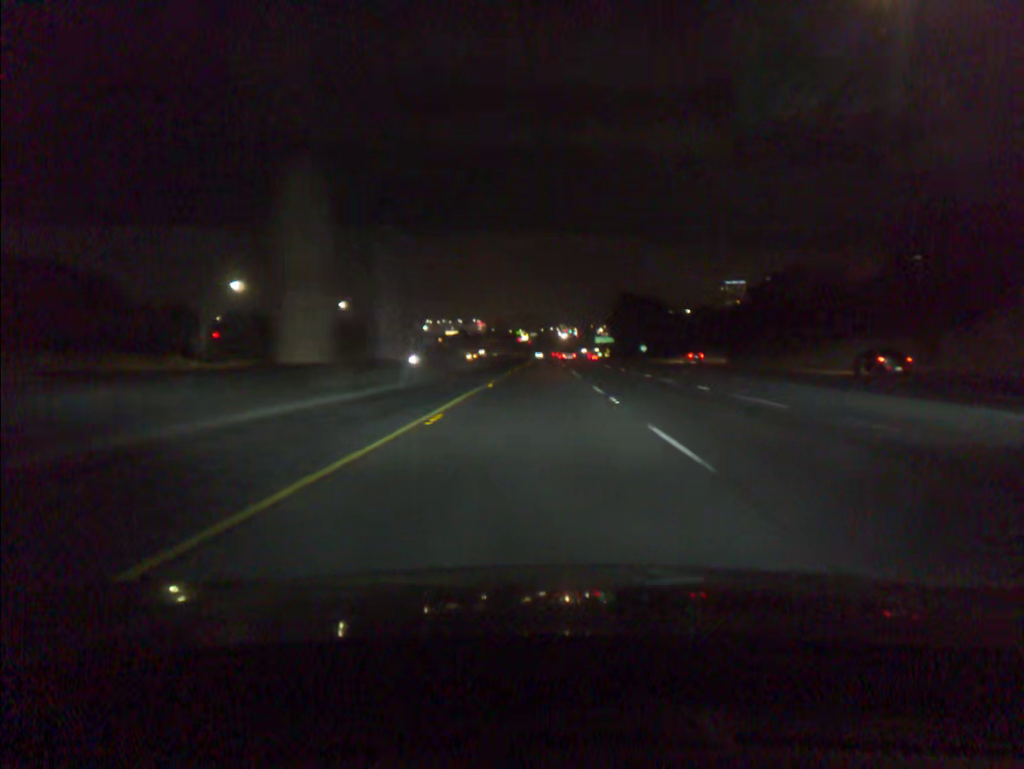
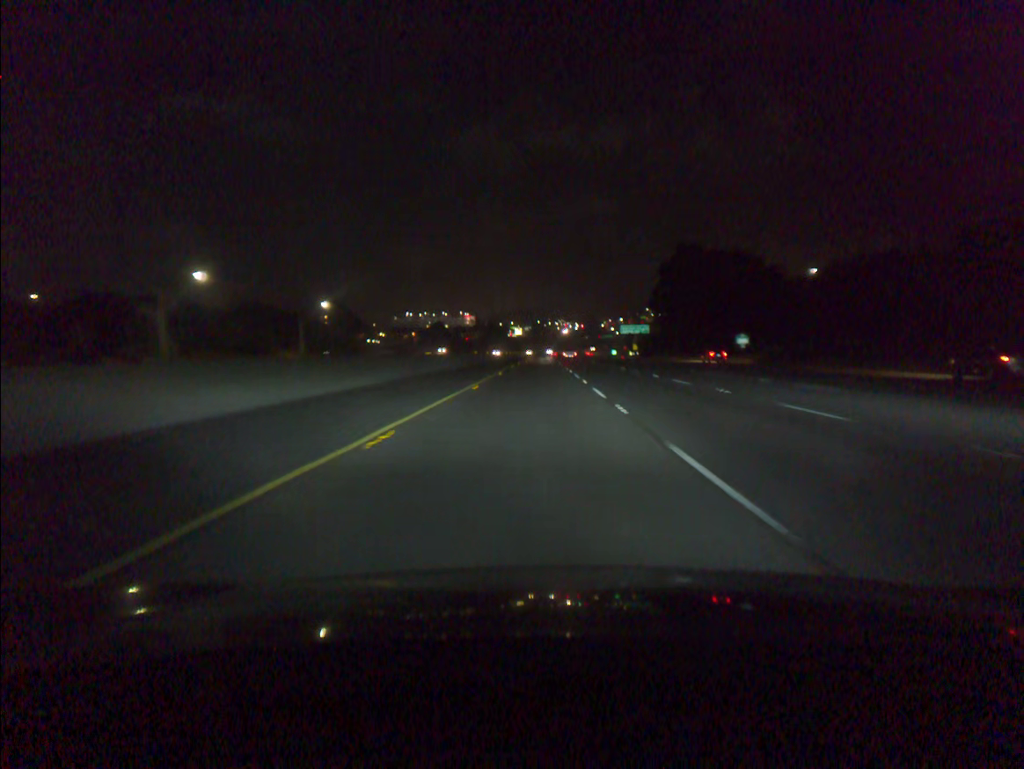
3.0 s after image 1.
(+0.3, +105.6) m; 0°
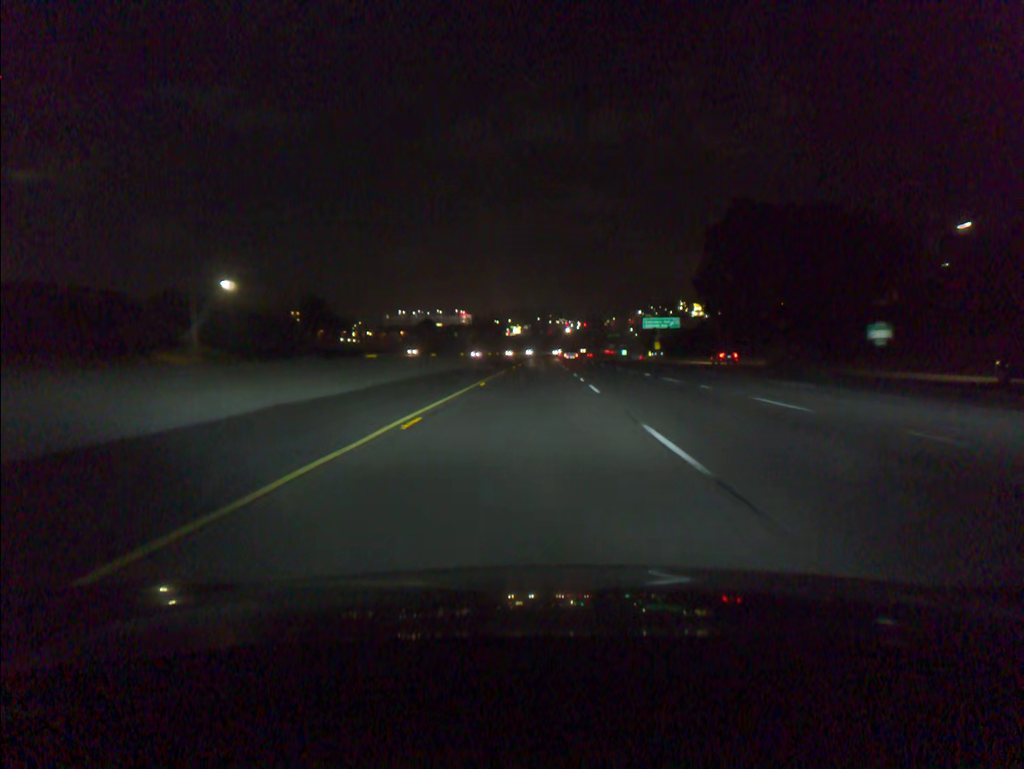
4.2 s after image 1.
(0.0, +41.5) m; 0°
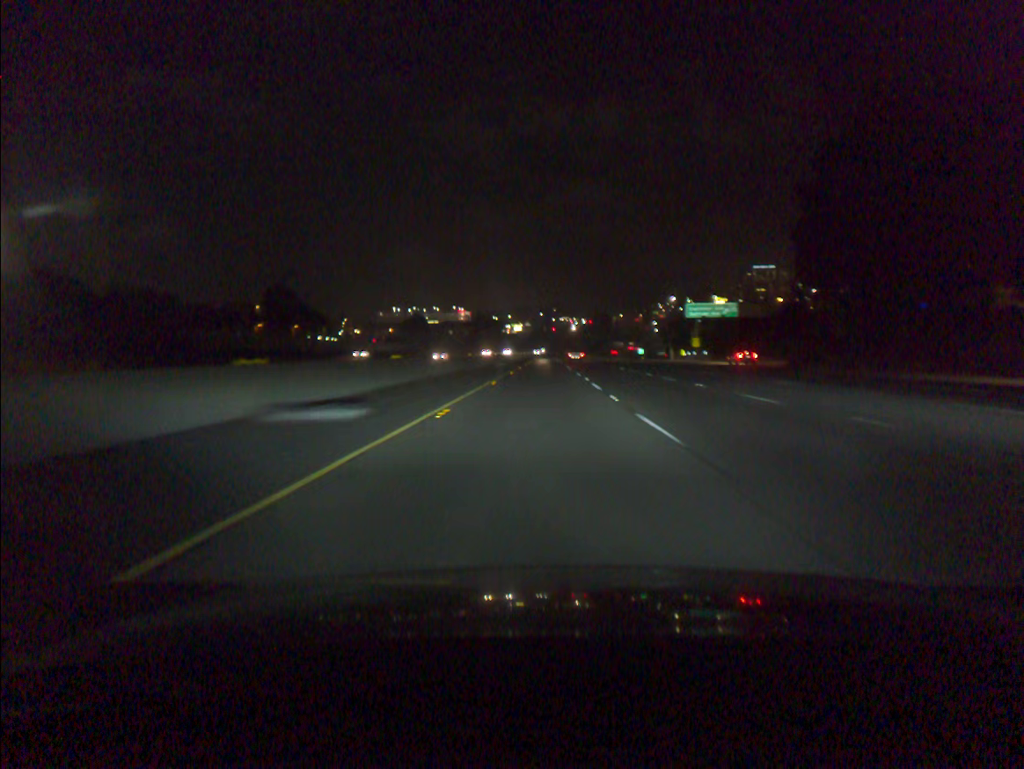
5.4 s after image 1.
(-0.1, +41.6) m; 0°
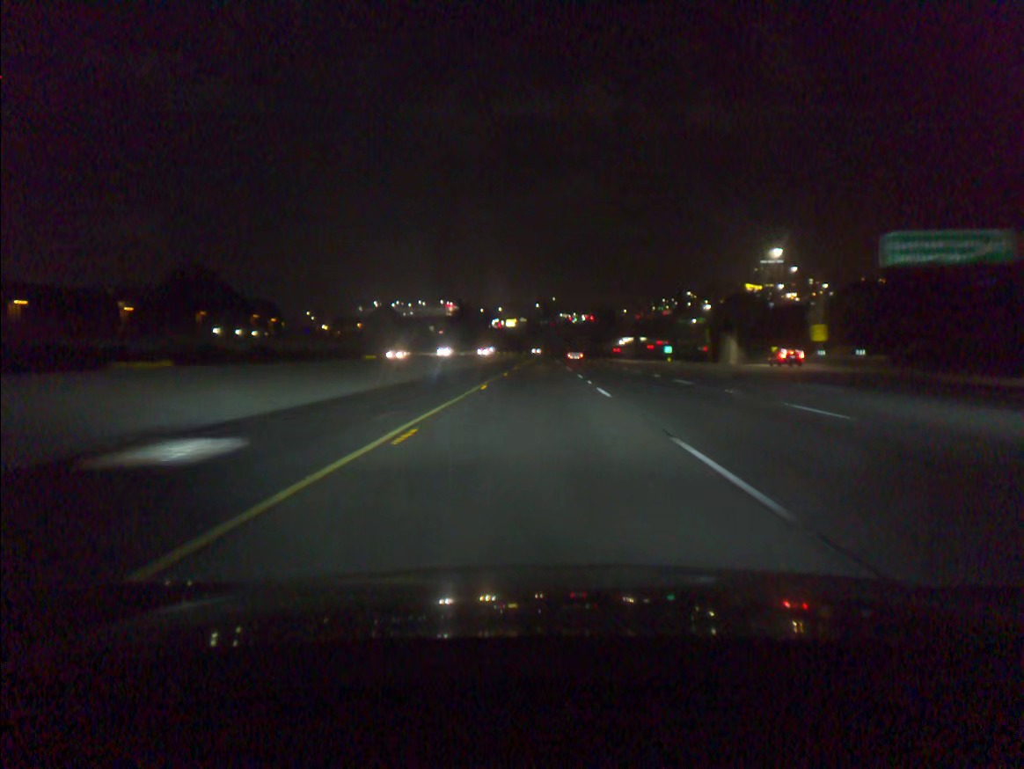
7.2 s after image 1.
(+0.1, +62.7) m; 0°
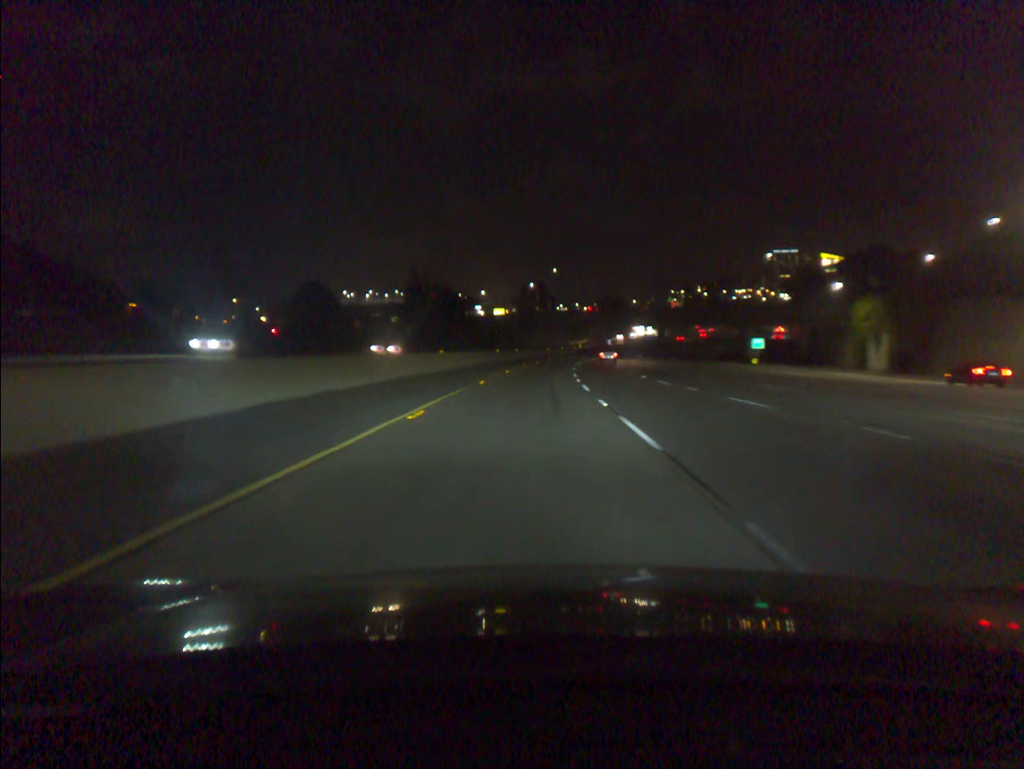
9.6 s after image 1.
(+0.3, +84.1) m; 0°
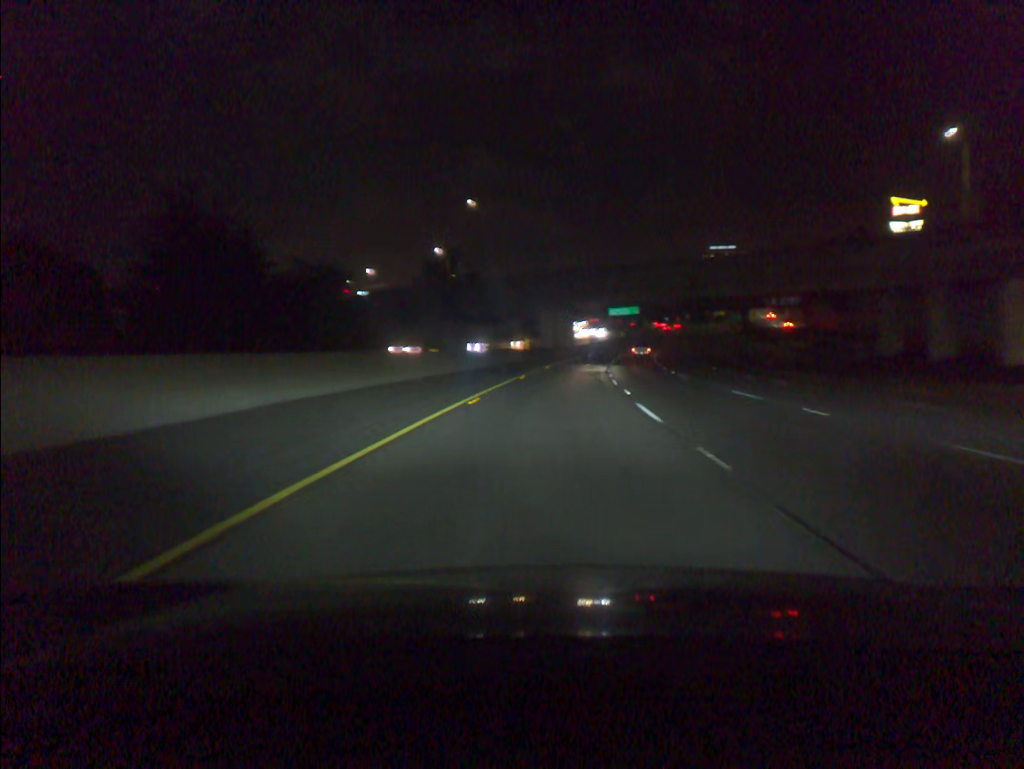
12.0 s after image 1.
(+2.2, +84.1) m; +5°
